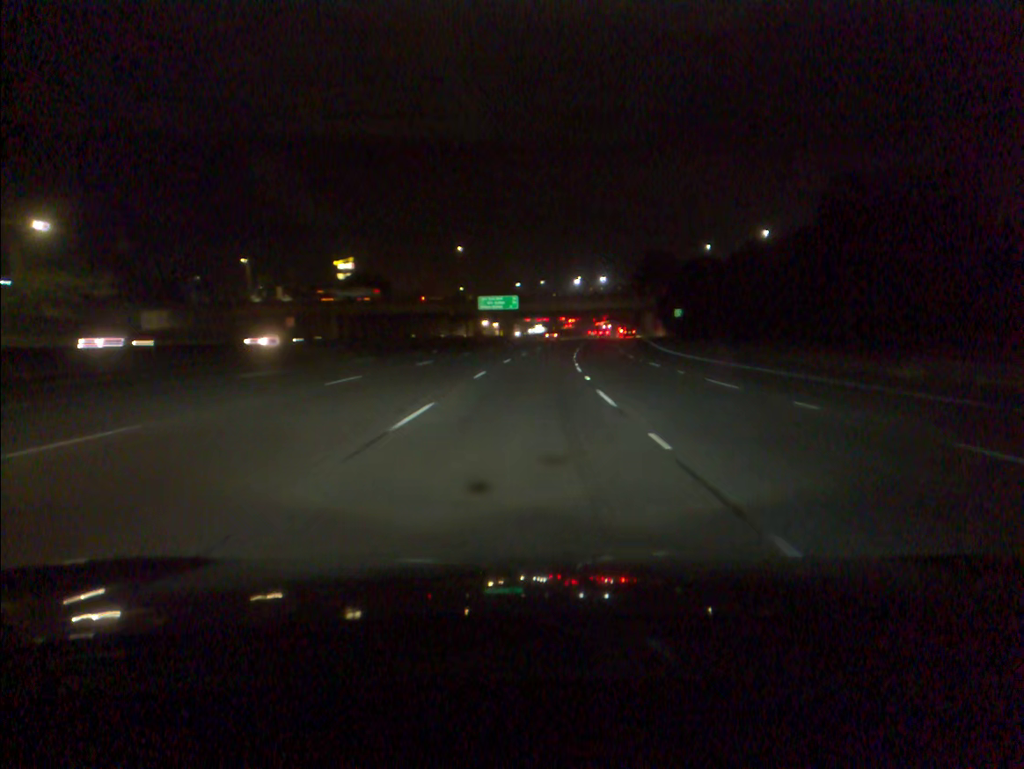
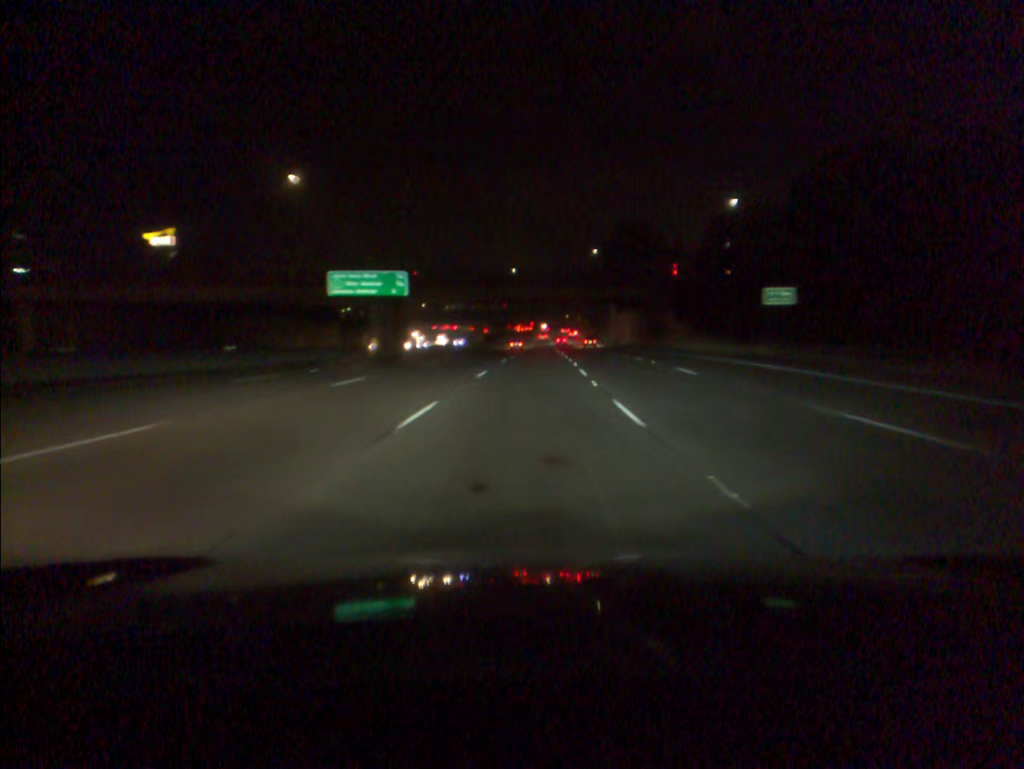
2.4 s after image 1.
(+3.1, +70.2) m; +5°
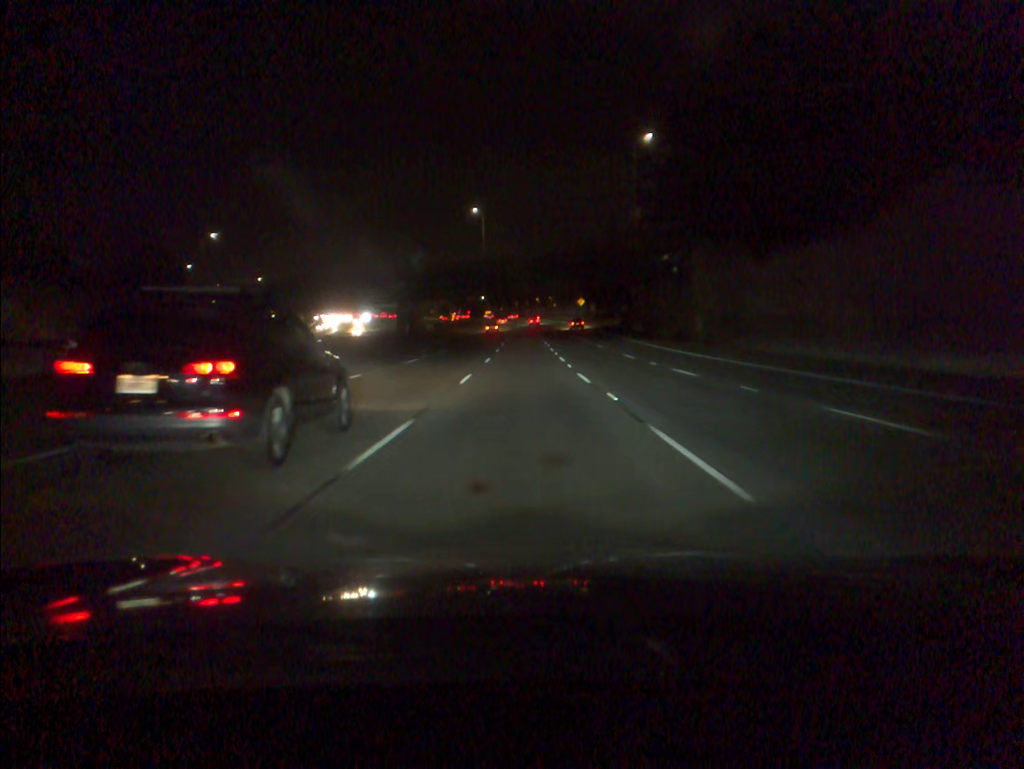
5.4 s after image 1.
(+2.0, +88.5) m; +2°
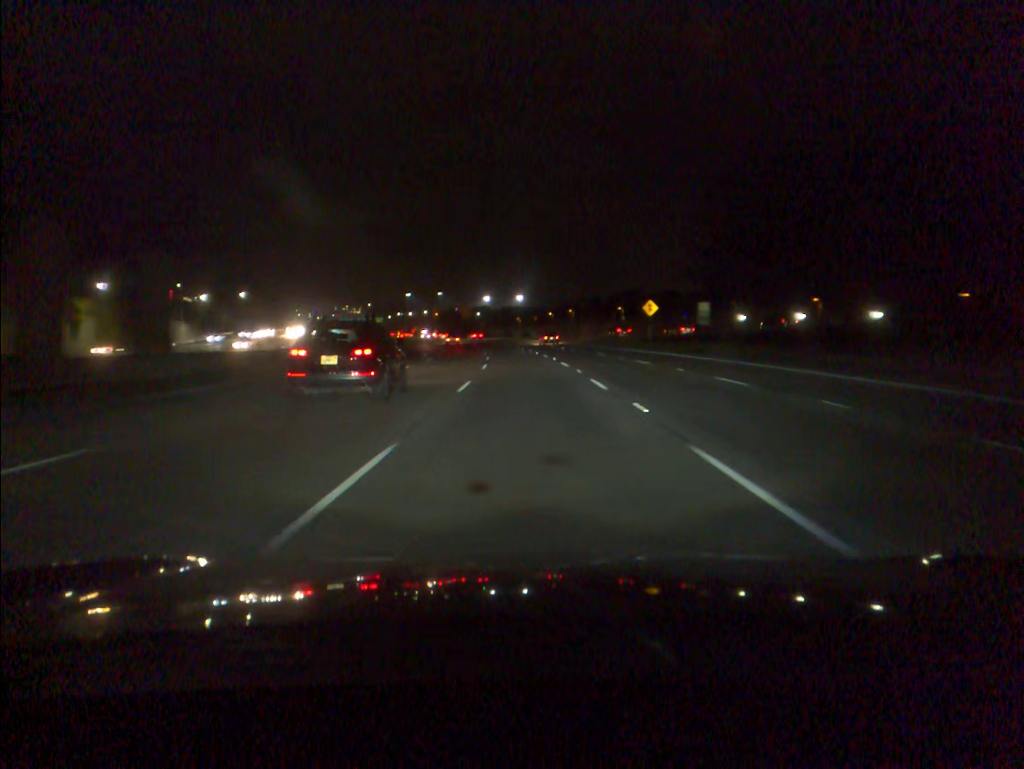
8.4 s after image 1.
(-0.3, +88.0) m; 0°
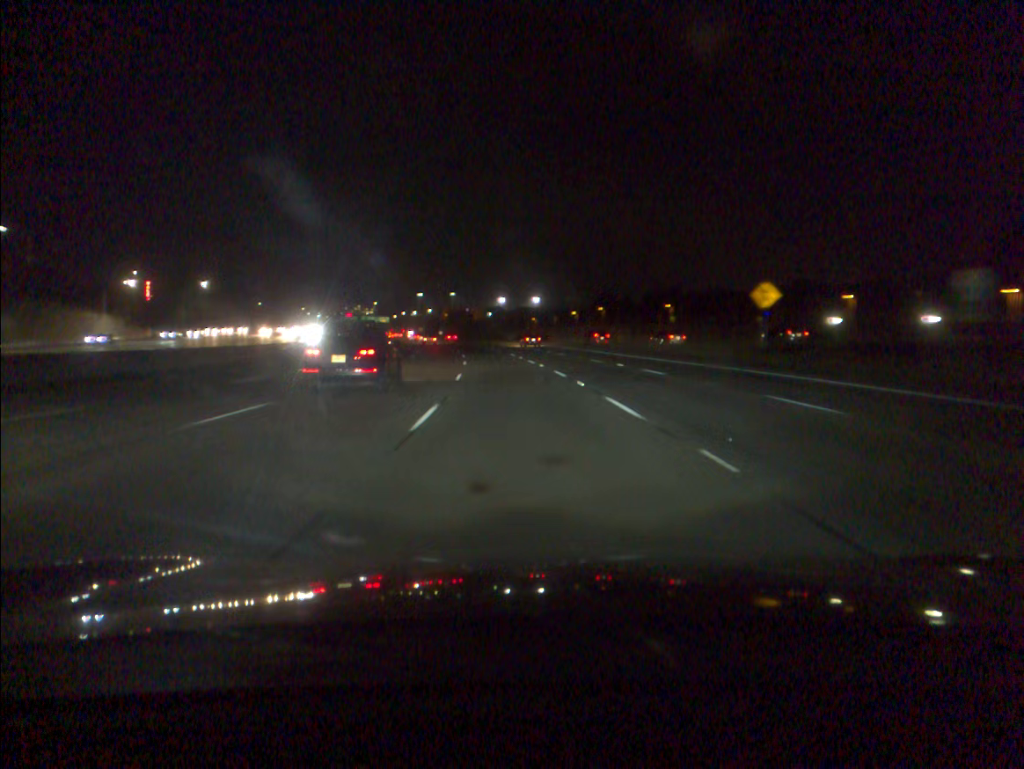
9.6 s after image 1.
(-0.2, +35.0) m; -1°
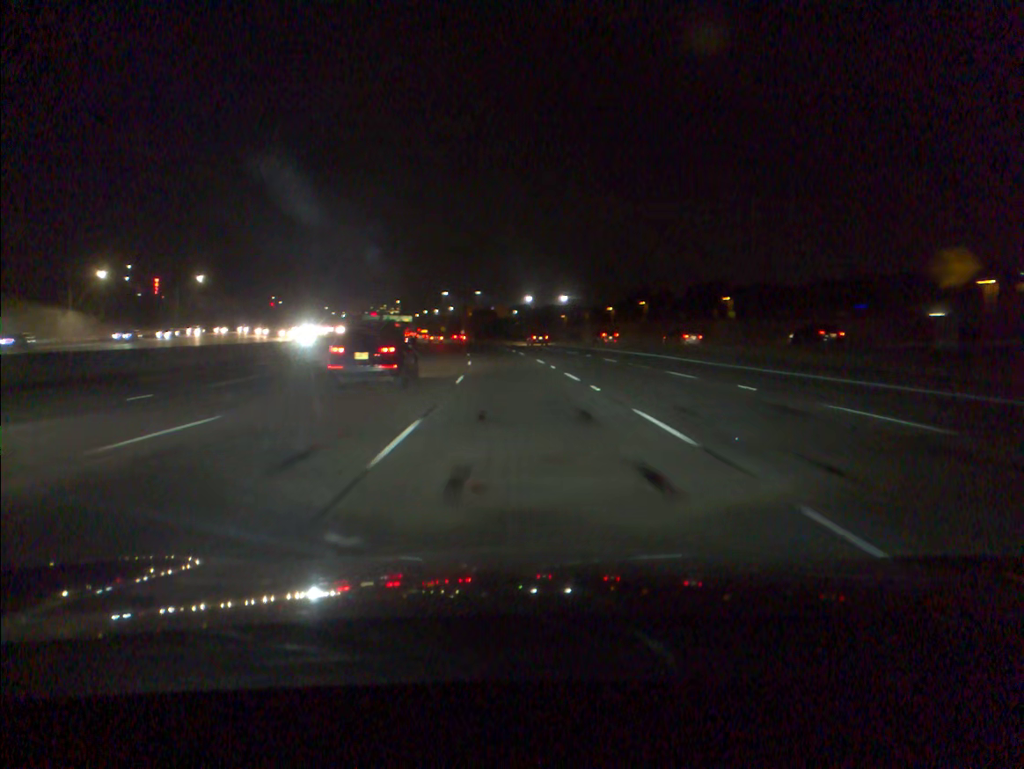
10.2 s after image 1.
(-0.3, +17.6) m; -2°
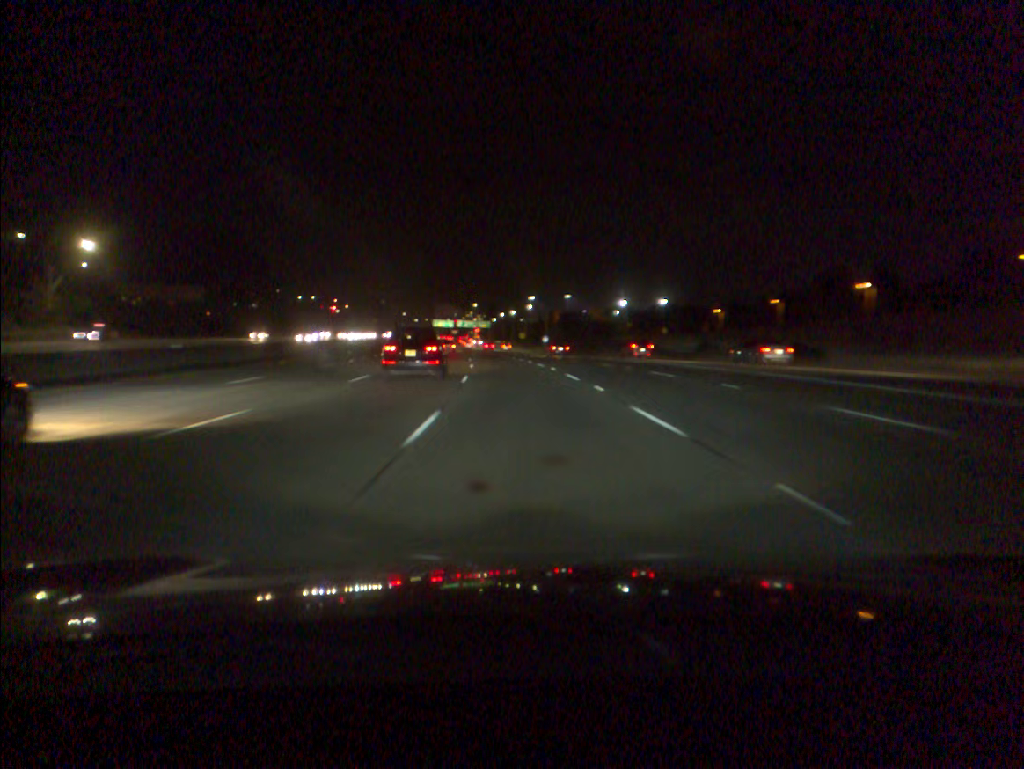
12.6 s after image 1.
(-4.0, +70.3) m; -7°
